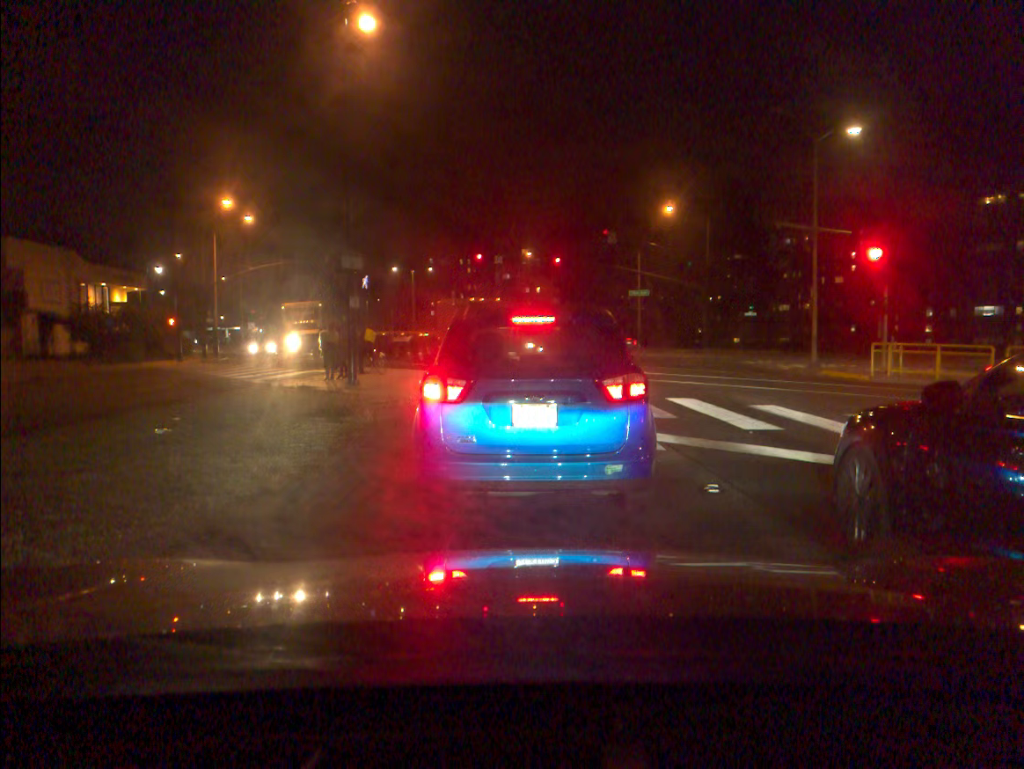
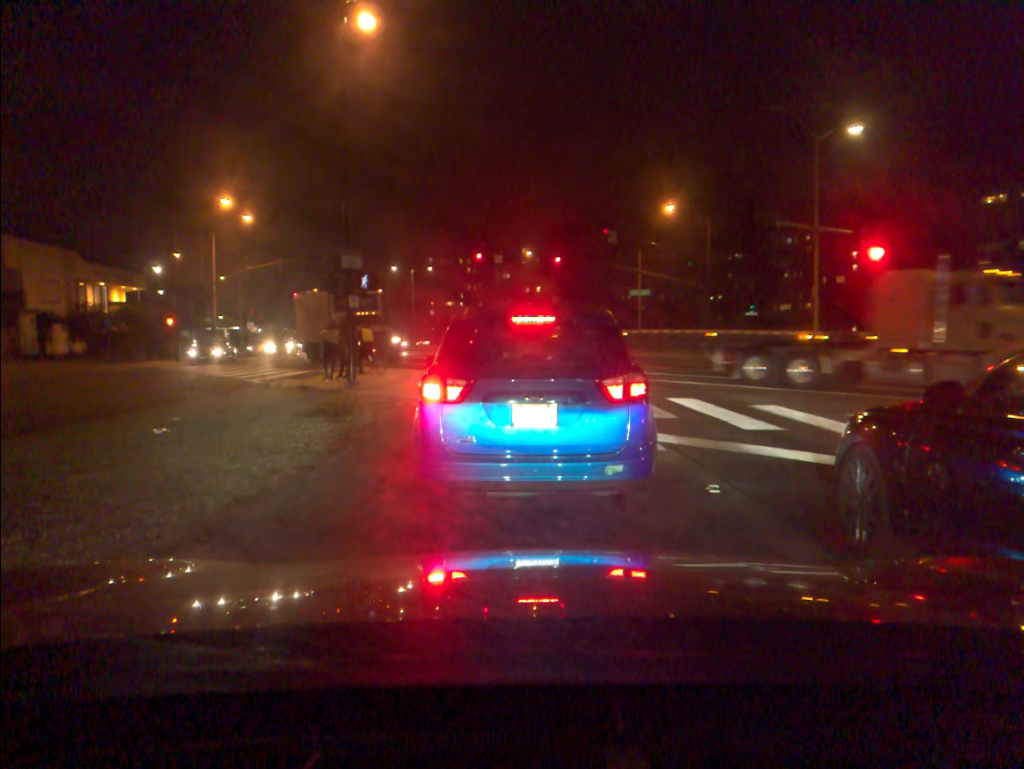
(0.0, 0.0) m; 0°
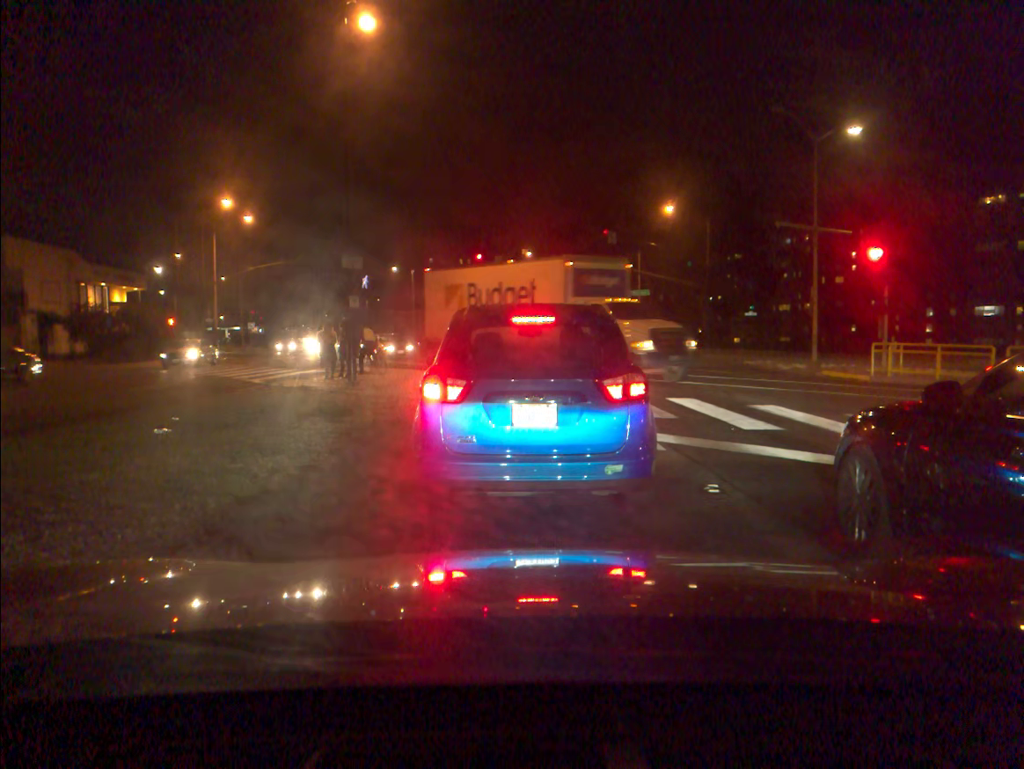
(0.0, 0.0) m; 0°
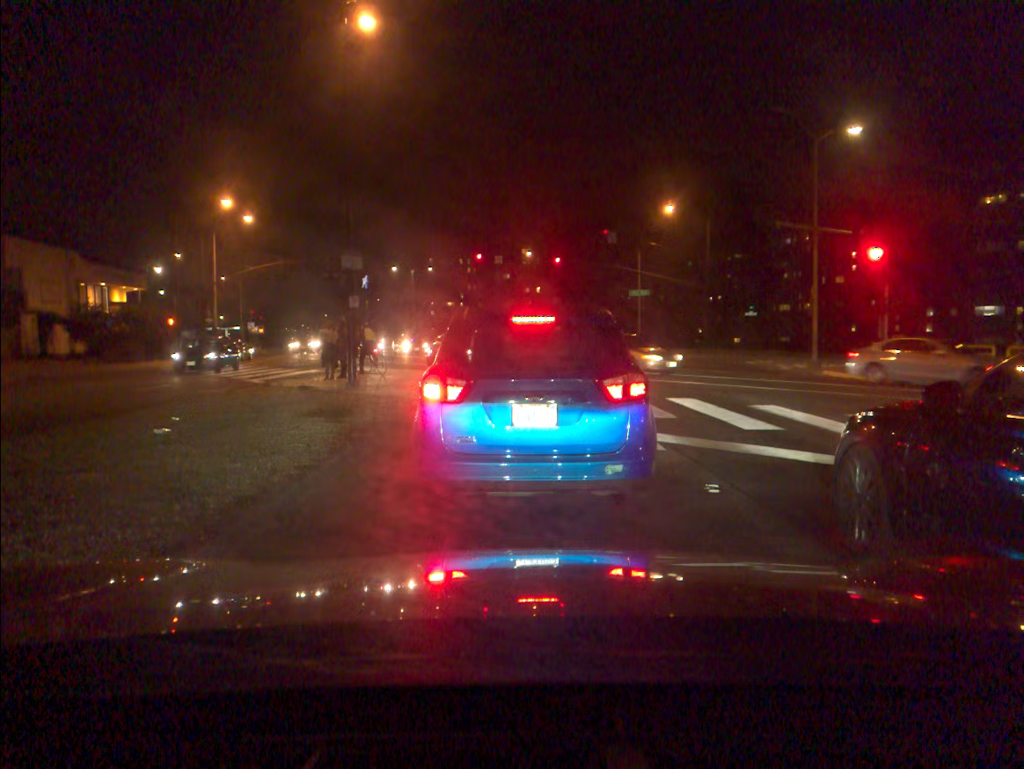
(0.0, 0.0) m; 0°
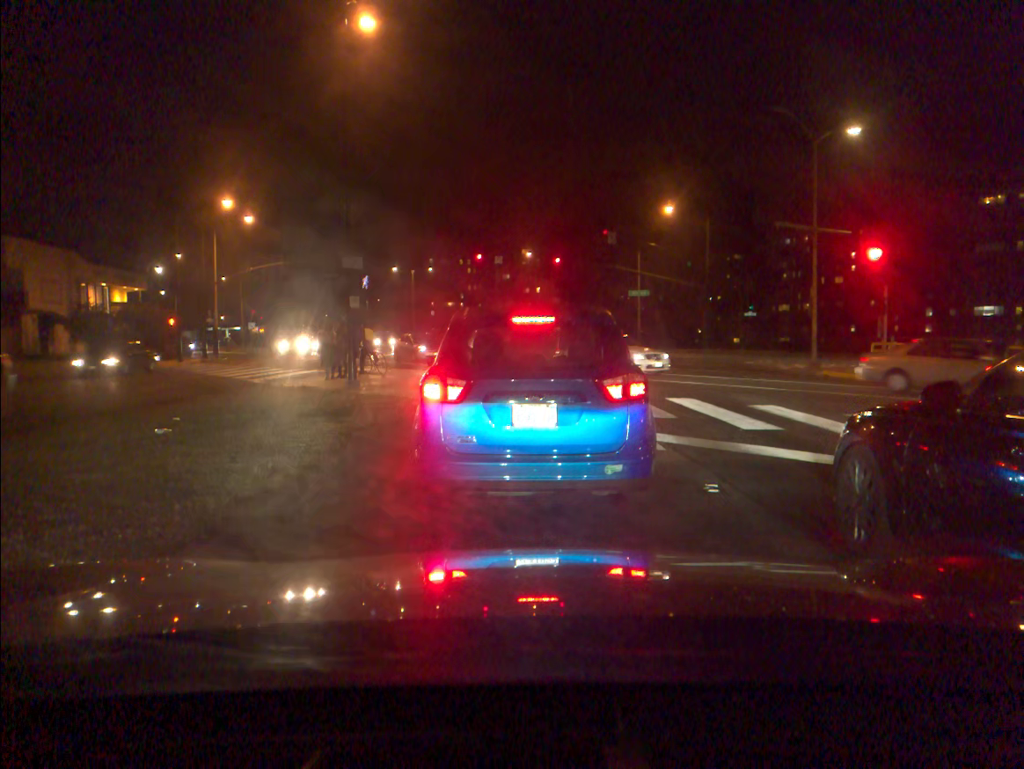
(0.0, 0.0) m; 0°
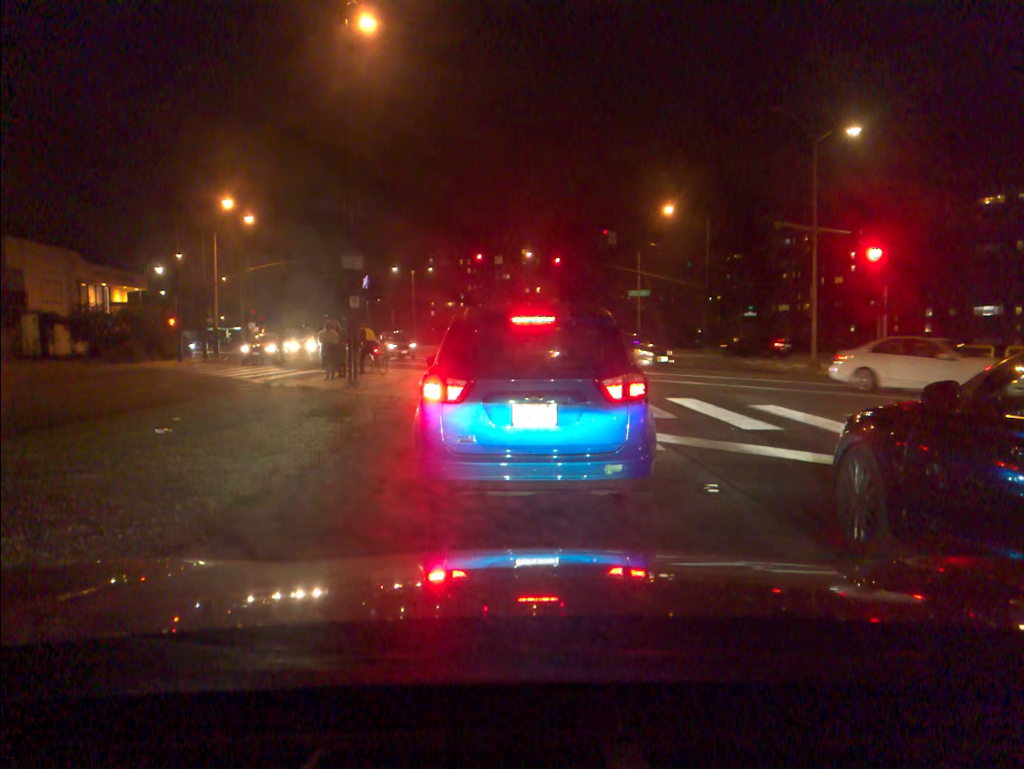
(0.0, 0.0) m; 0°
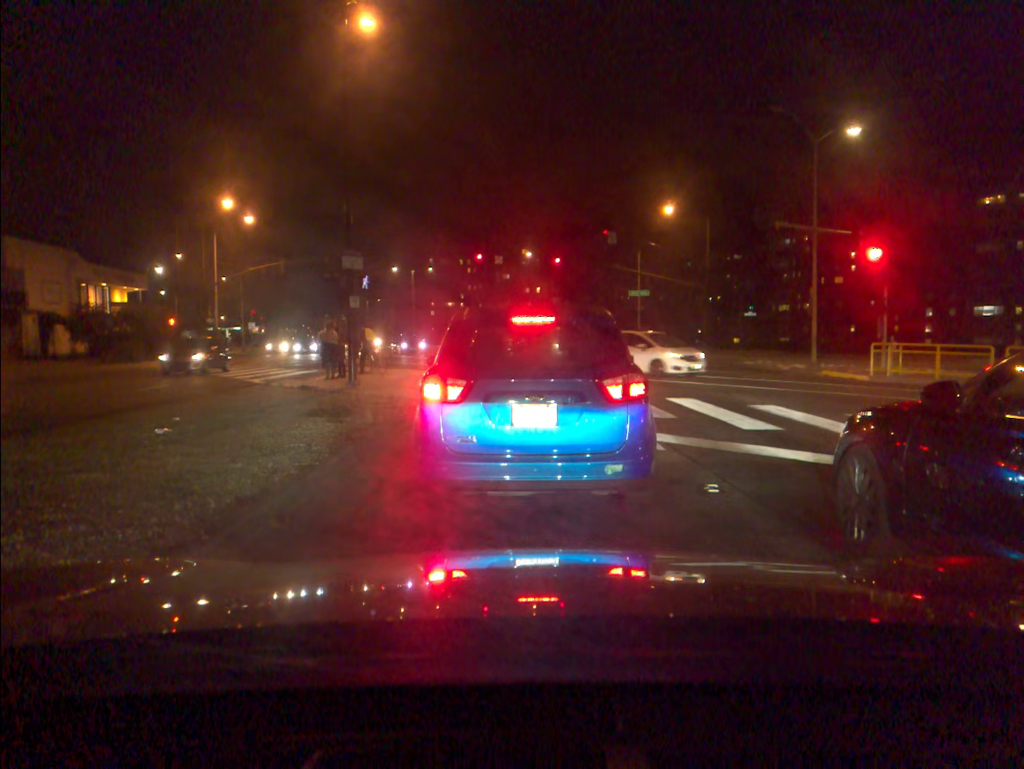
(0.0, 0.0) m; 0°
